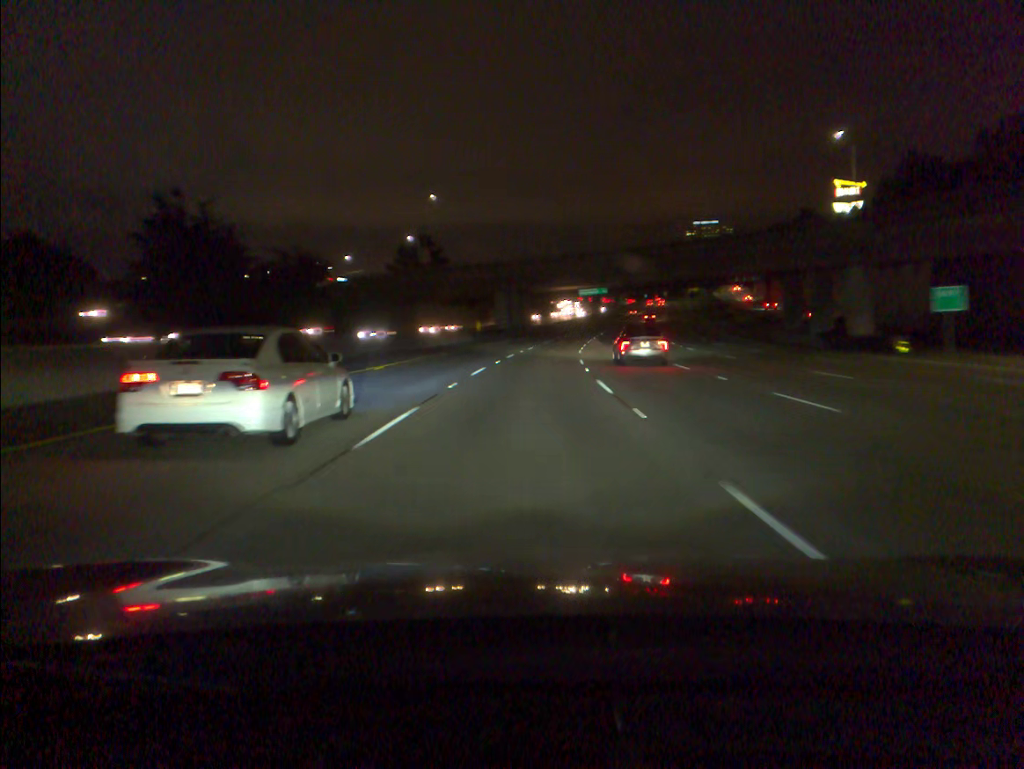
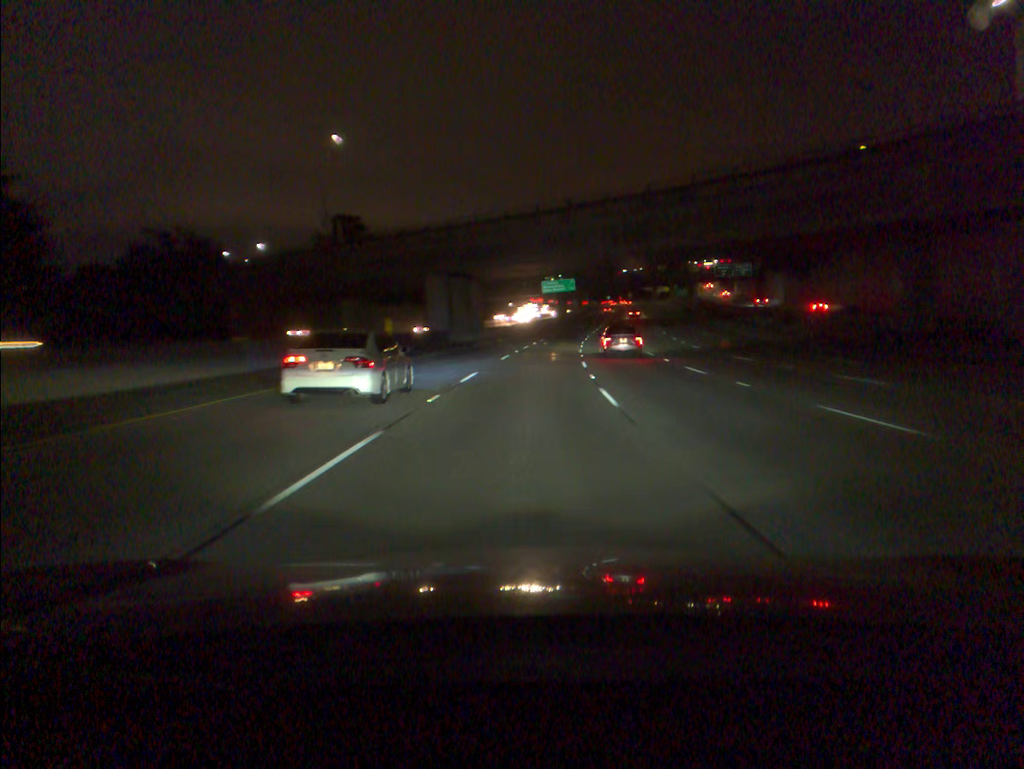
(+0.9, +32.3) m; +3°
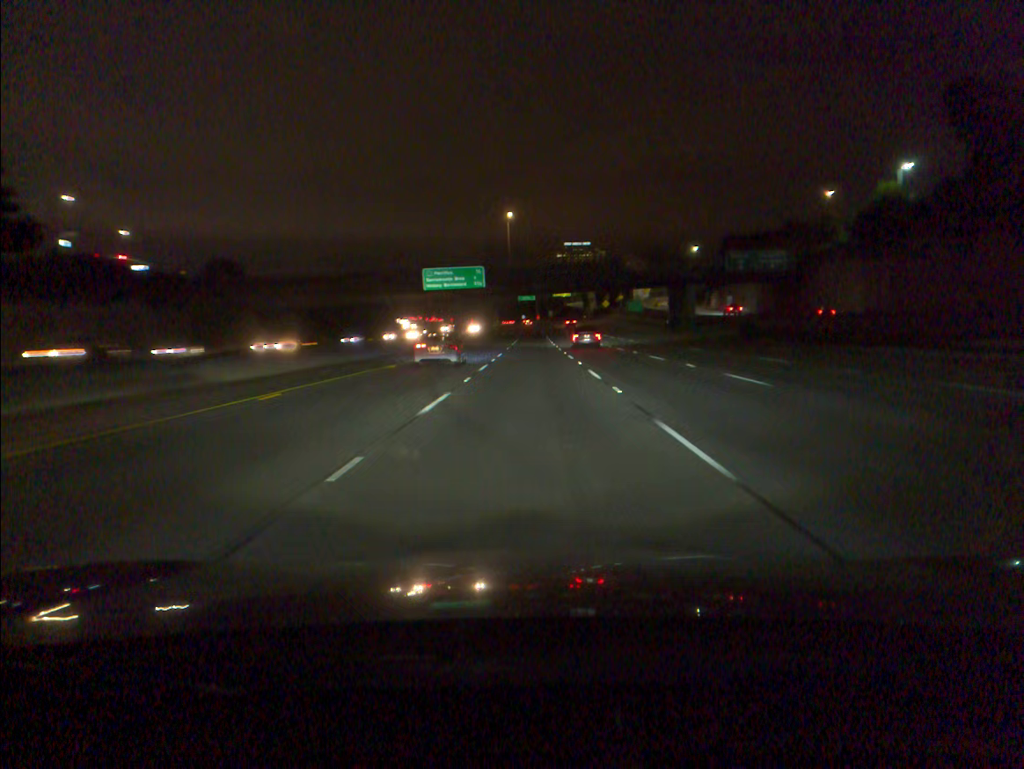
(+5.0, +80.0) m; +7°
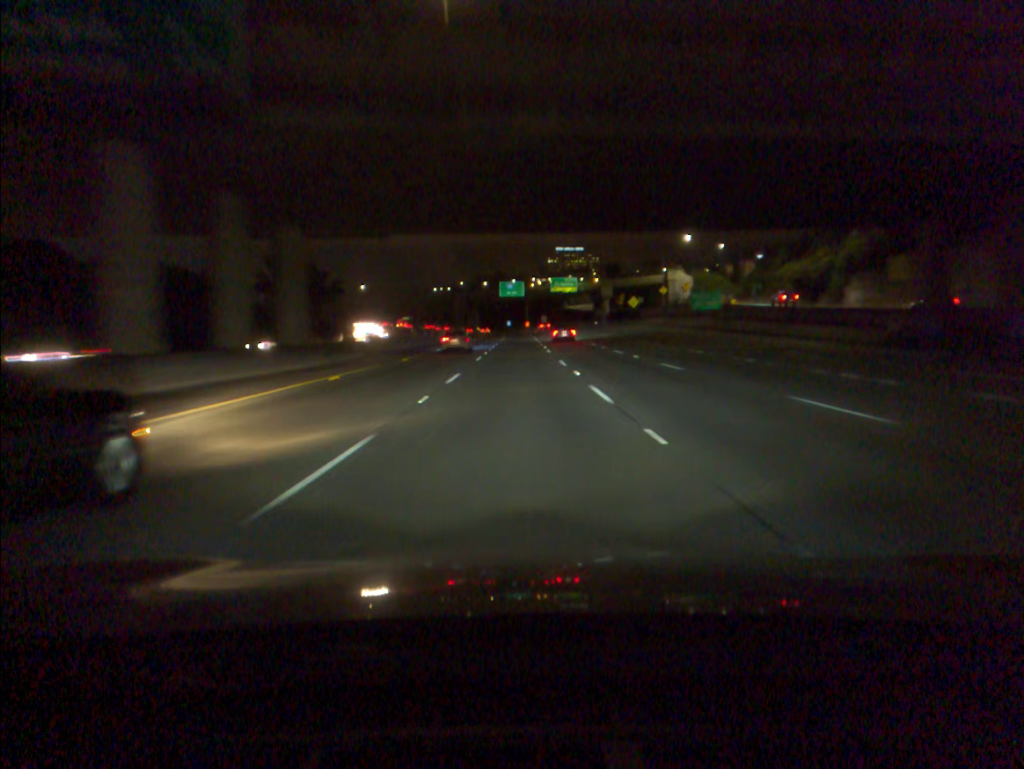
(+1.2, +80.1) m; +1°
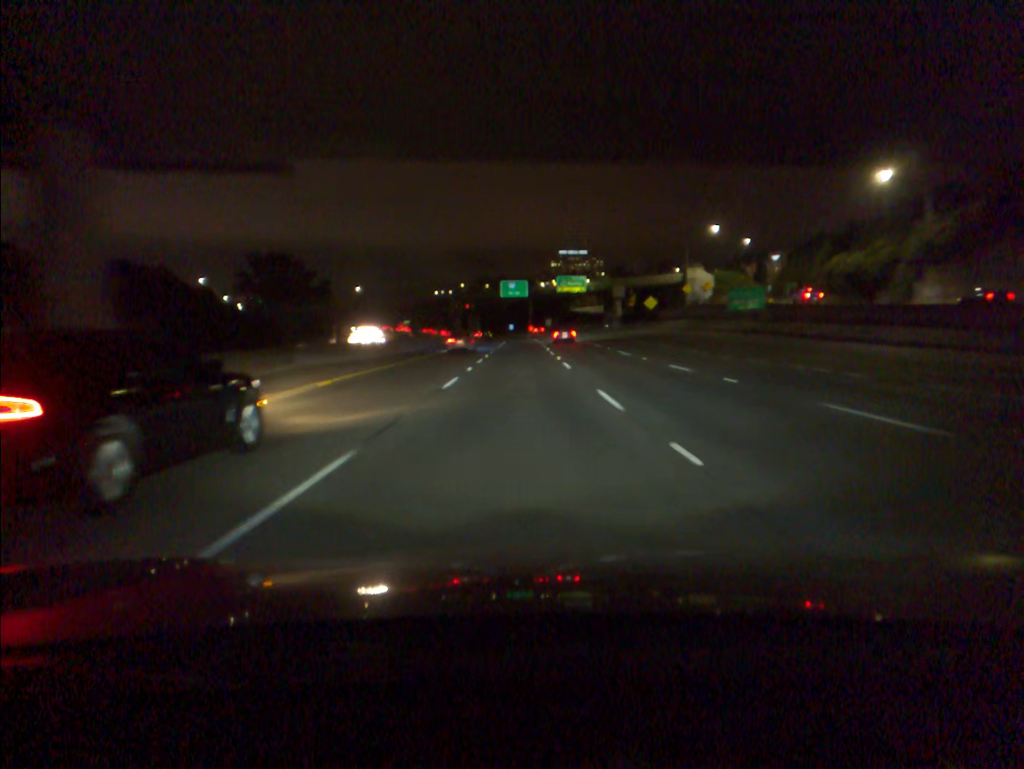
(0.0, +16.1) m; 0°
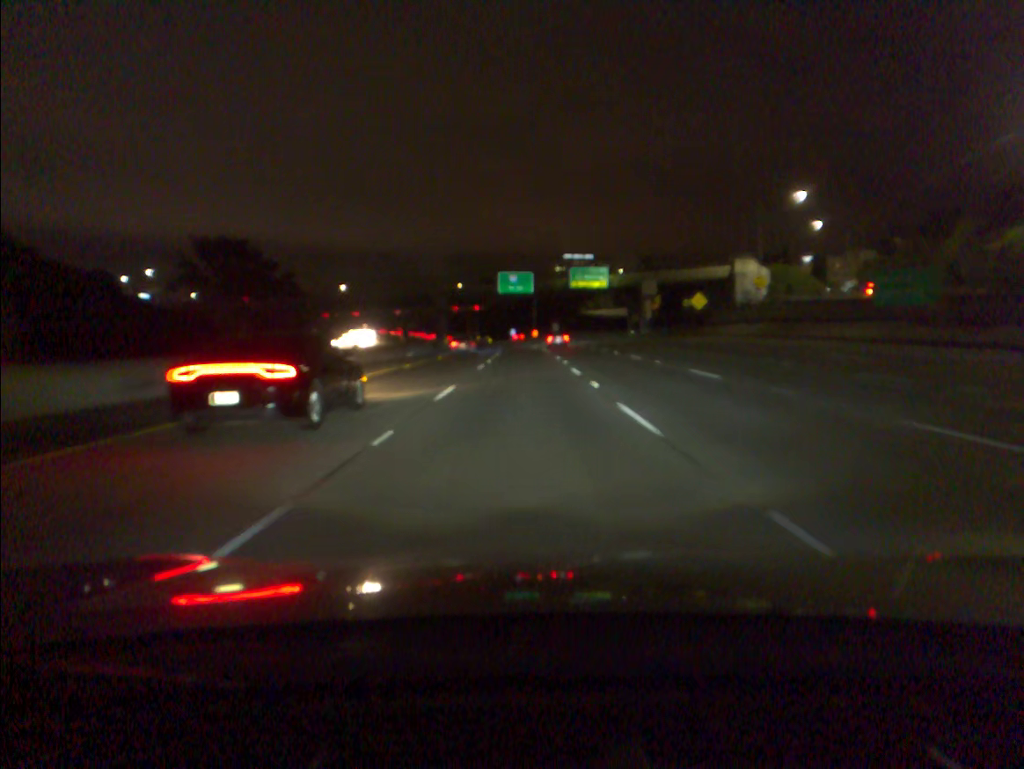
(-0.1, +32.2) m; 0°
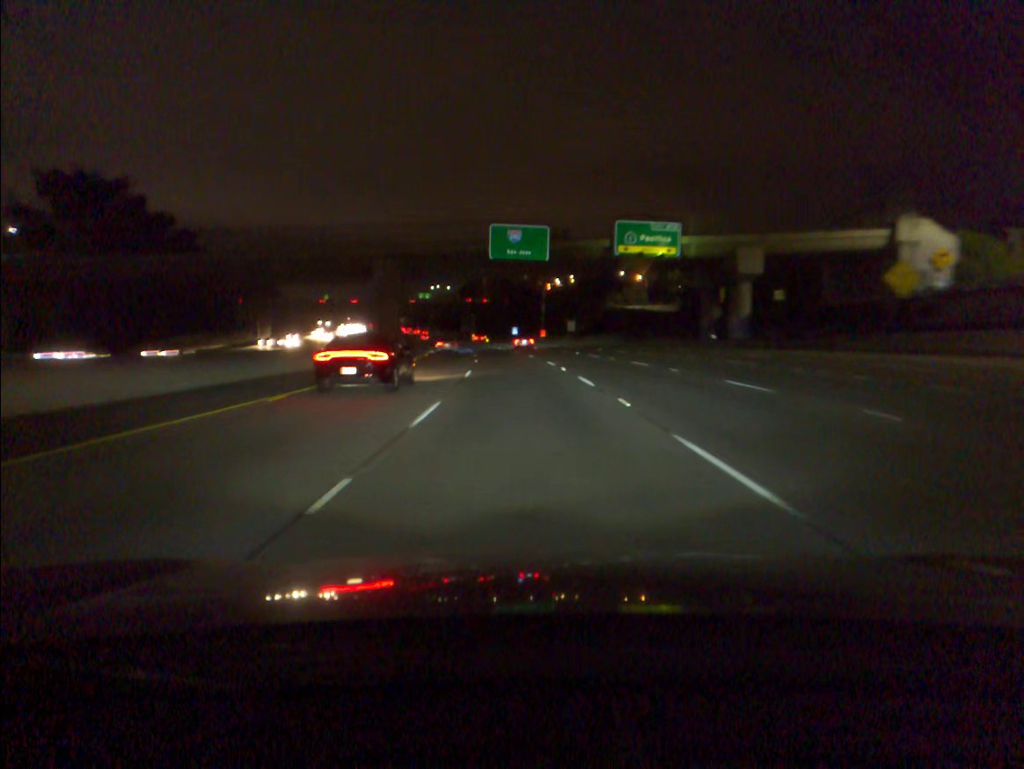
(0.0, +48.2) m; 0°
